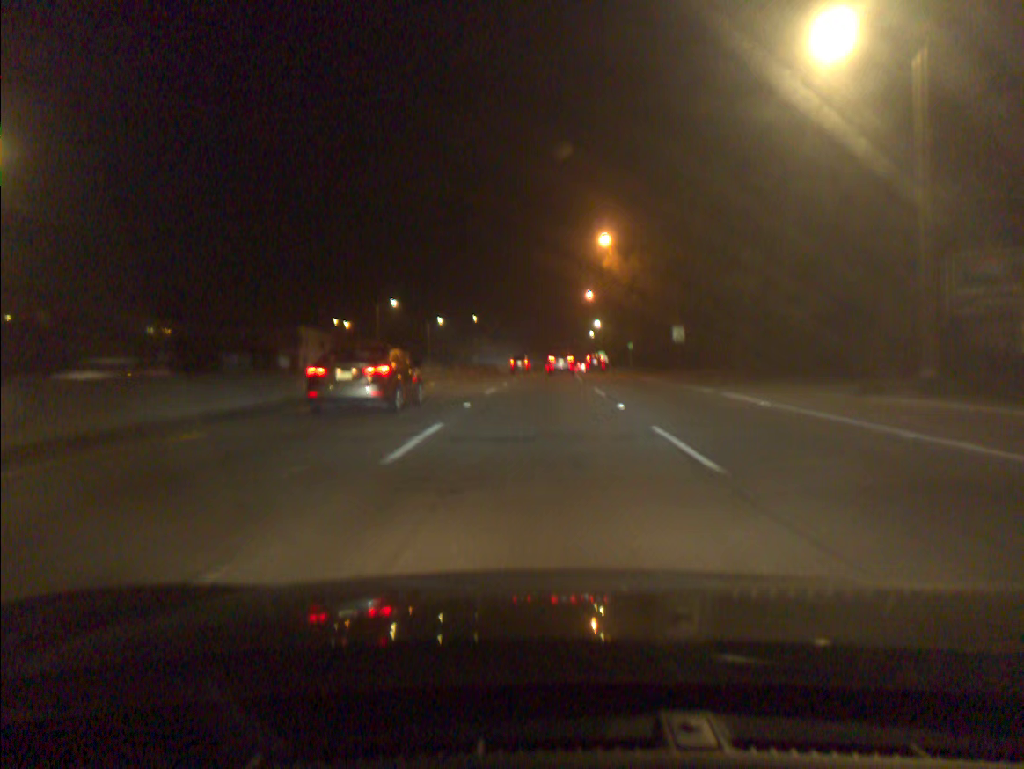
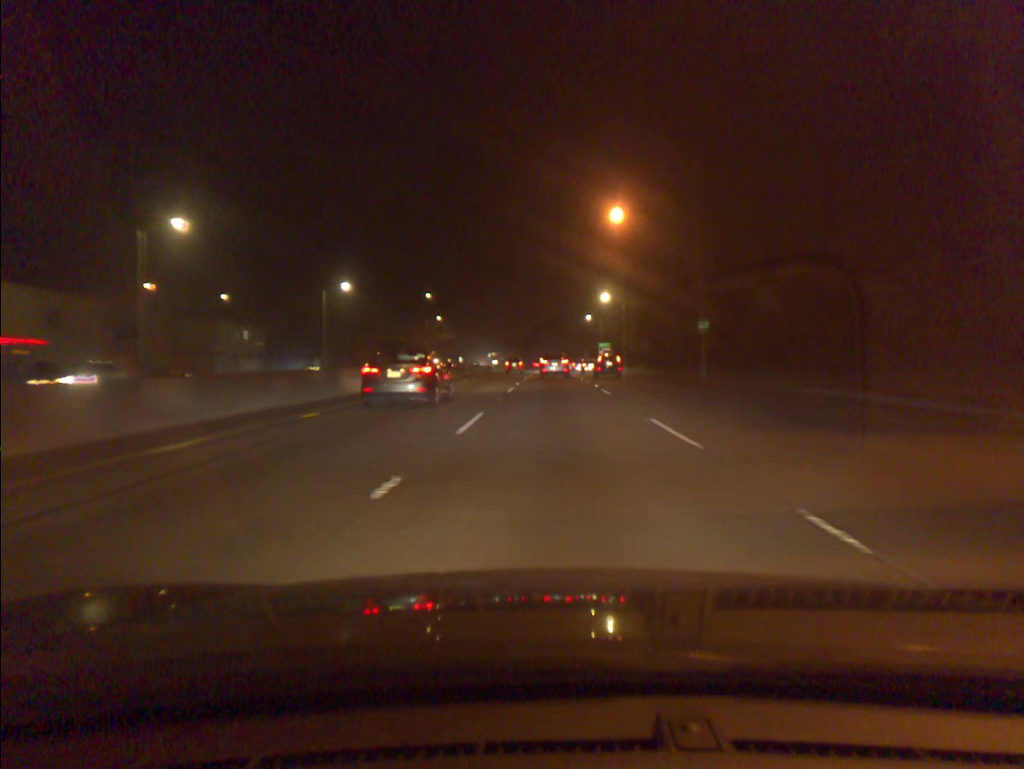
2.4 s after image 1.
(+0.6, +55.6) m; +1°
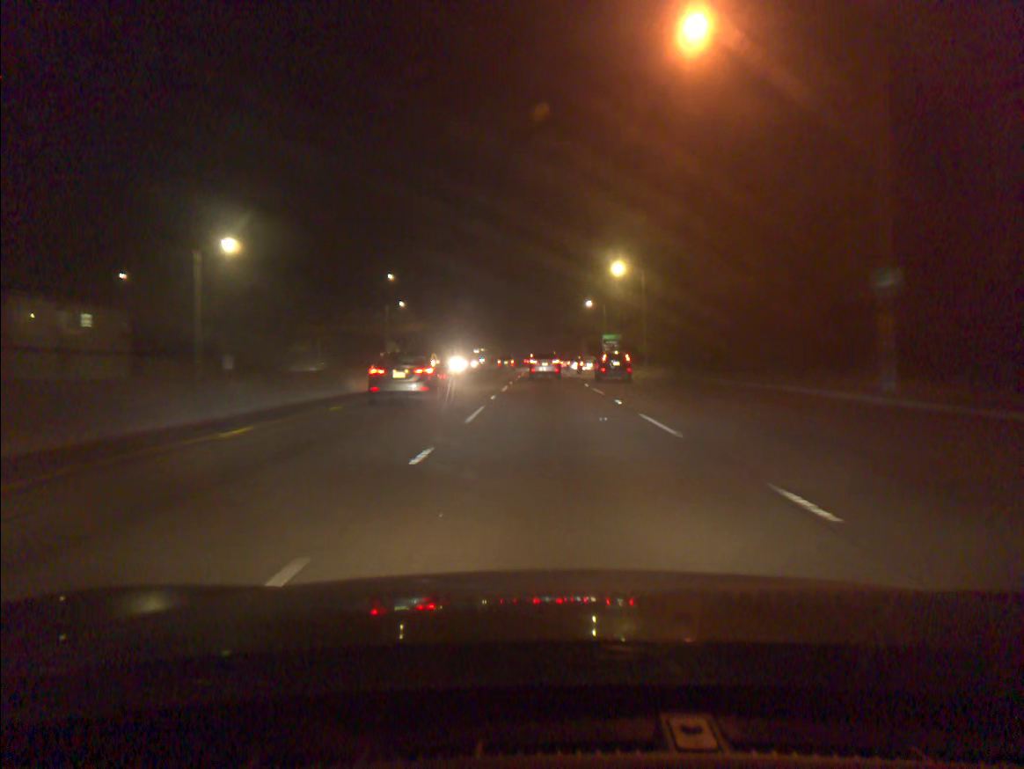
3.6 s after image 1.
(+0.2, +27.5) m; +1°
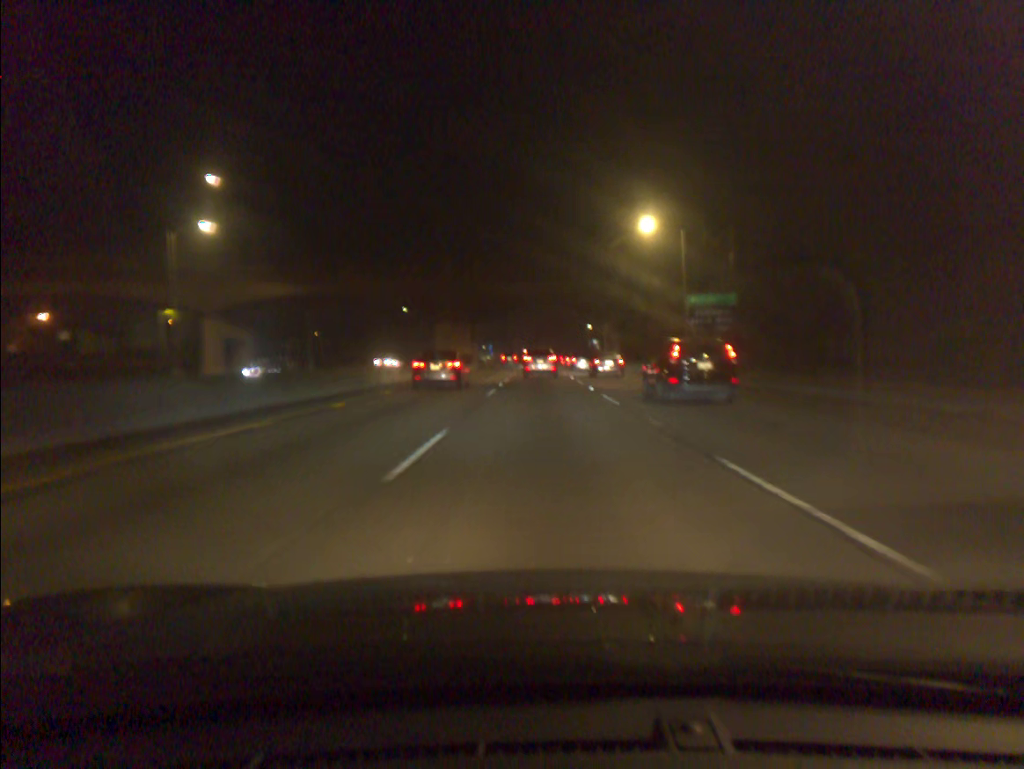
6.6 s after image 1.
(-0.1, +65.6) m; 0°
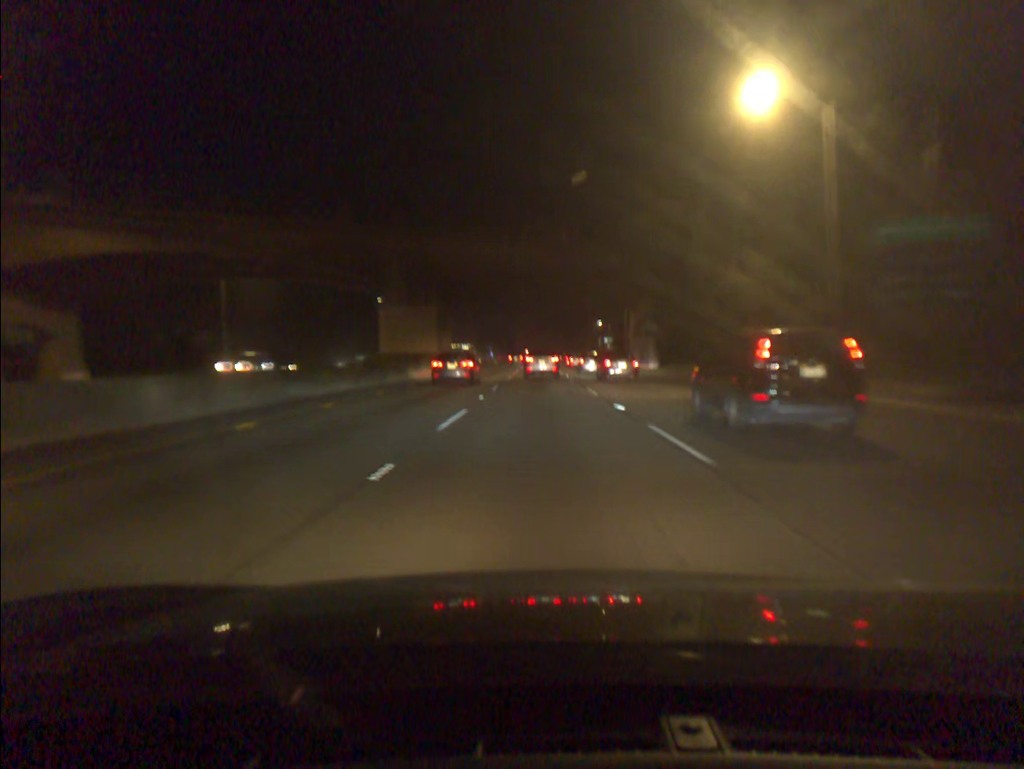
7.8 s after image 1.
(-0.1, +24.9) m; 0°
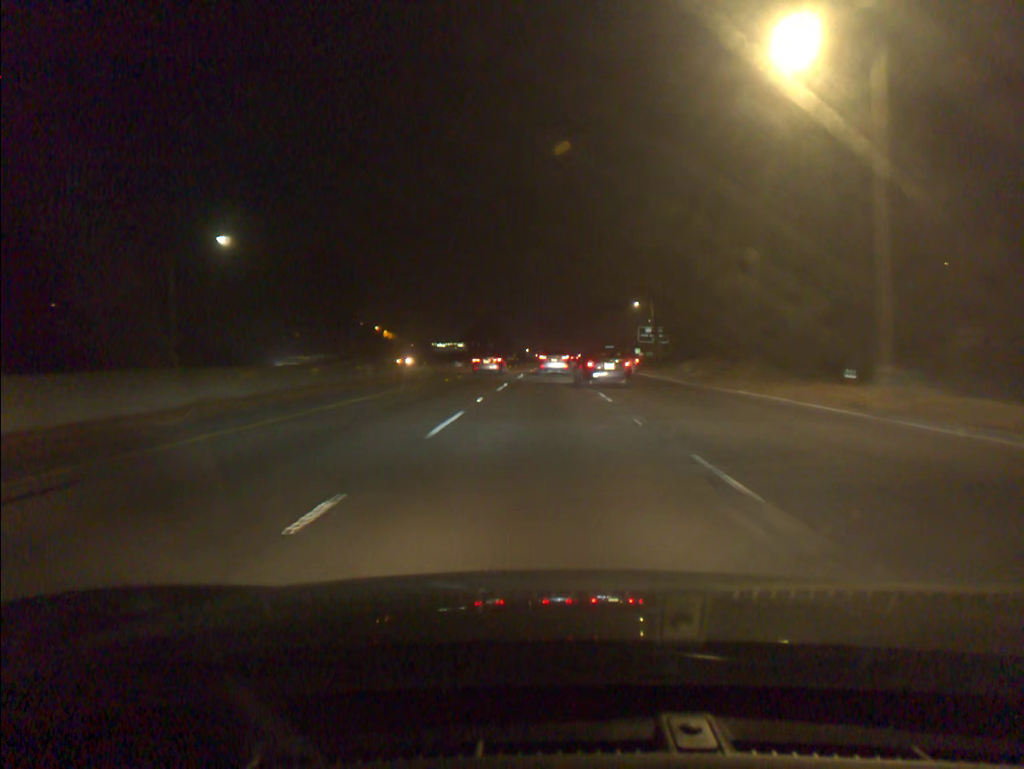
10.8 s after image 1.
(-0.1, +60.5) m; 0°
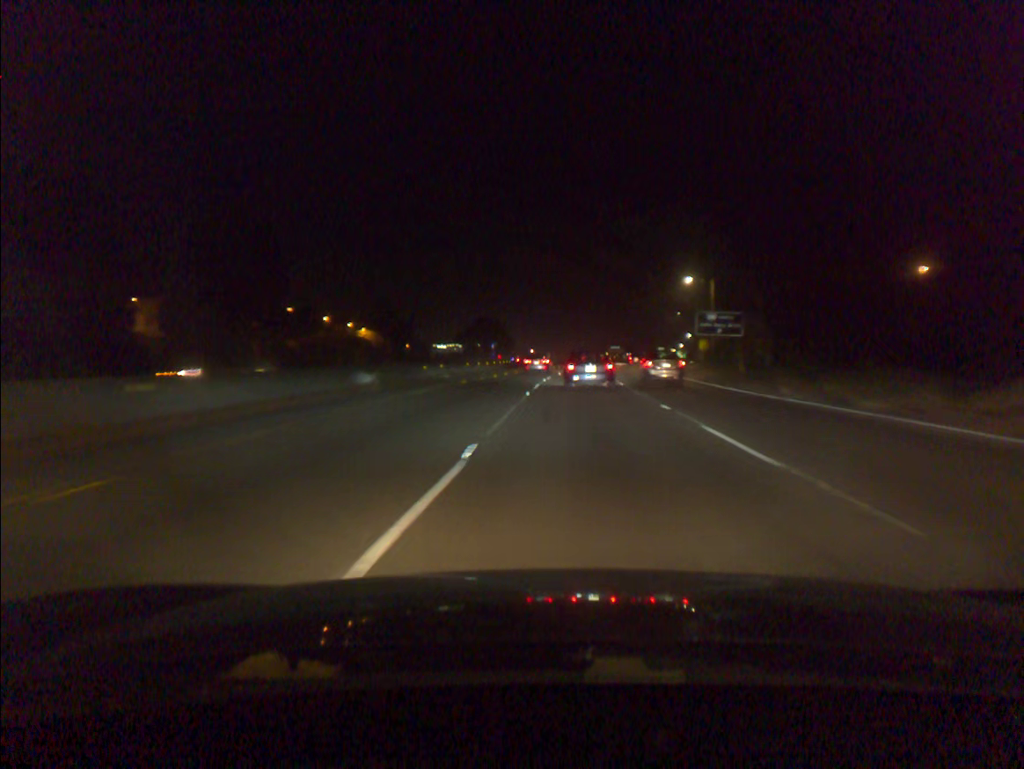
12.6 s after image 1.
(-0.2, +35.8) m; -1°
